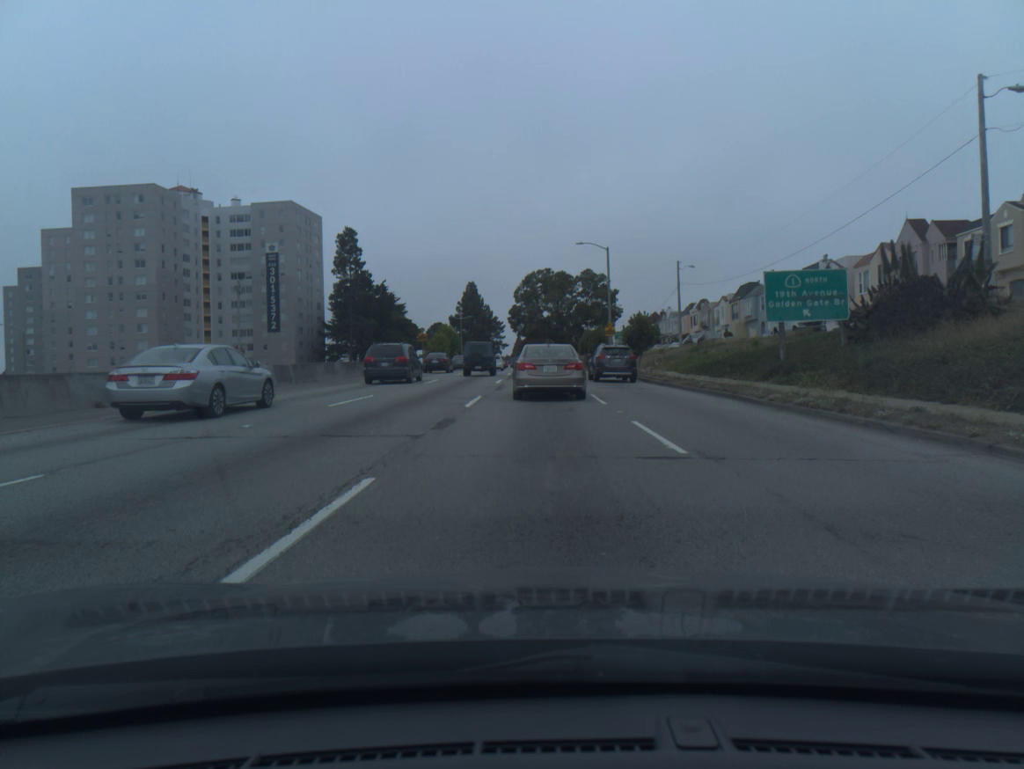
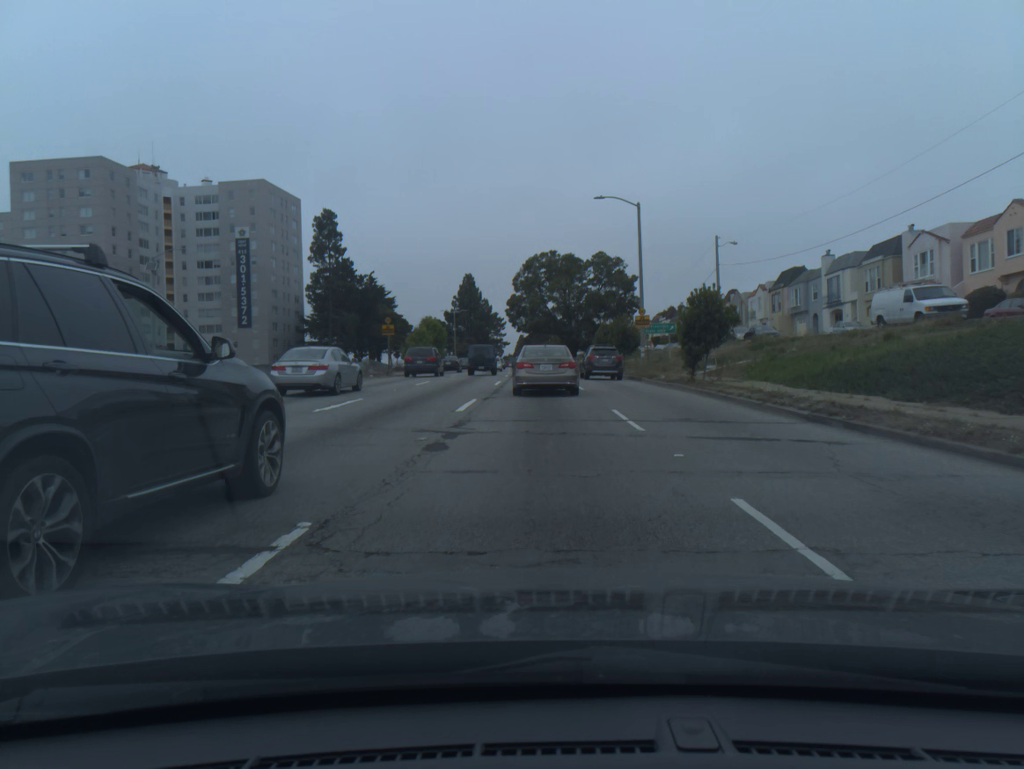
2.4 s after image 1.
(0.0, +16.5) m; 0°
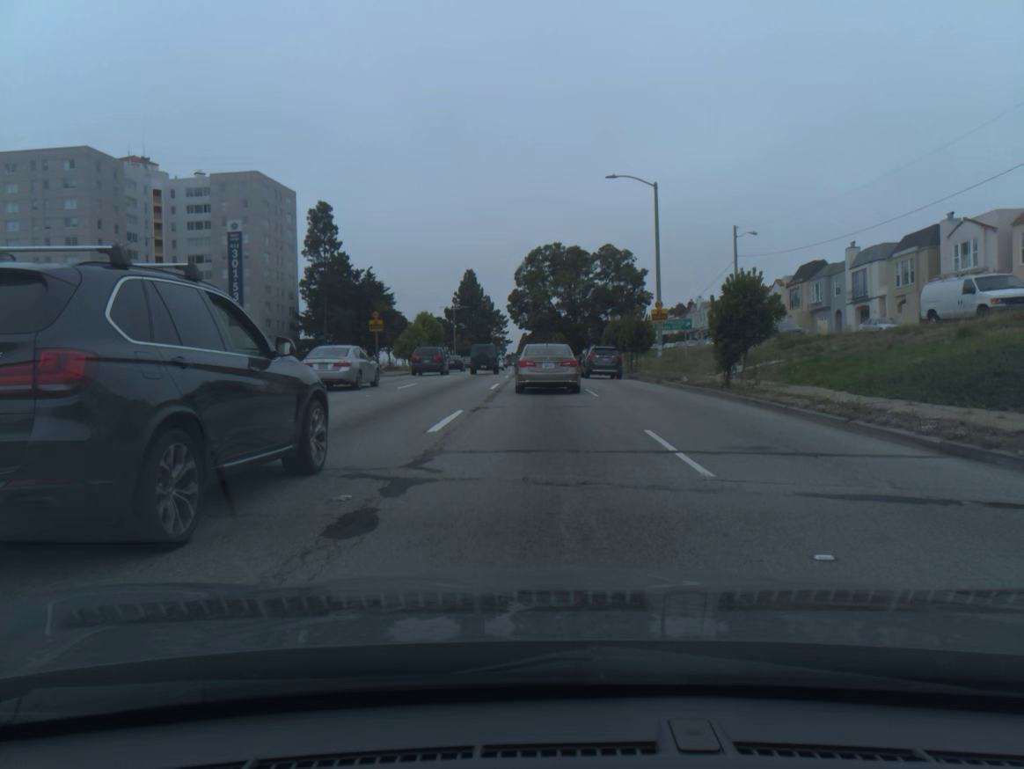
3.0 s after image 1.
(0.0, +4.5) m; 0°
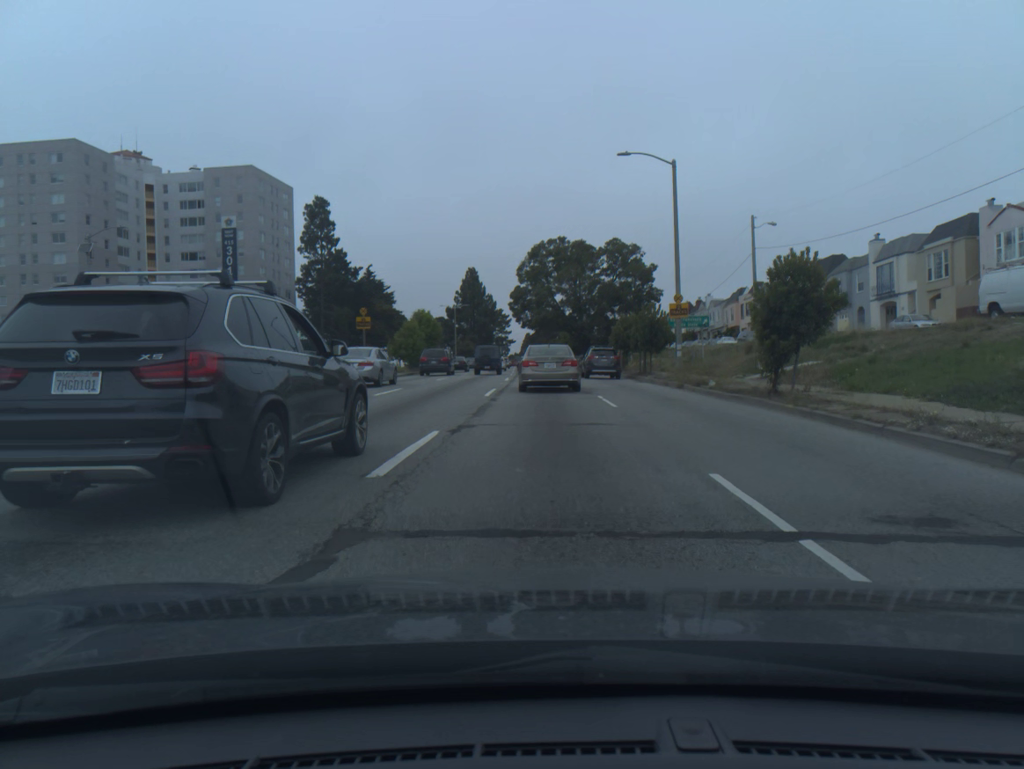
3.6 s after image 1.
(0.0, +4.3) m; 0°
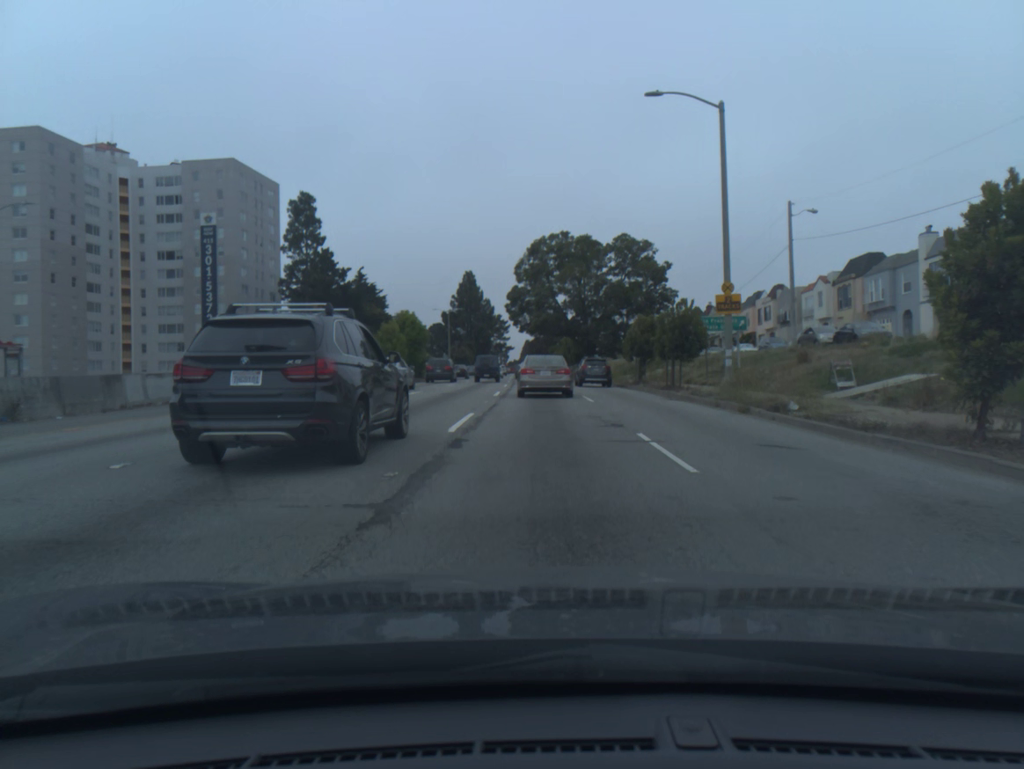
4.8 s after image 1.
(0.0, +8.7) m; 0°
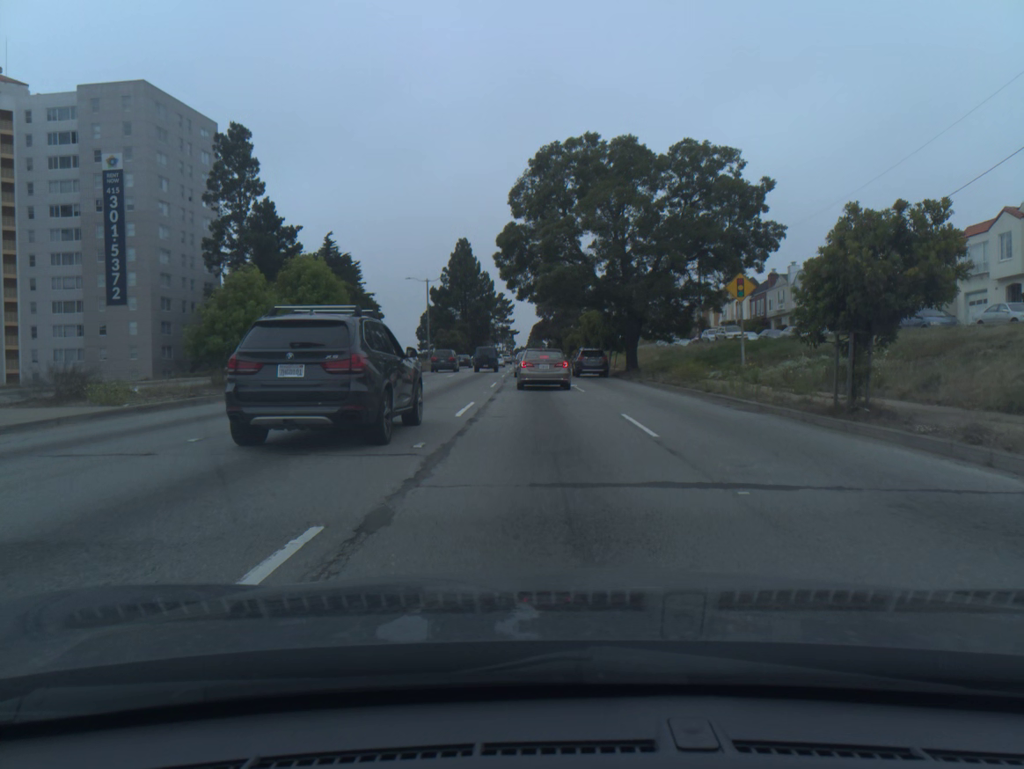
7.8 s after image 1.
(-0.1, +27.0) m; -1°
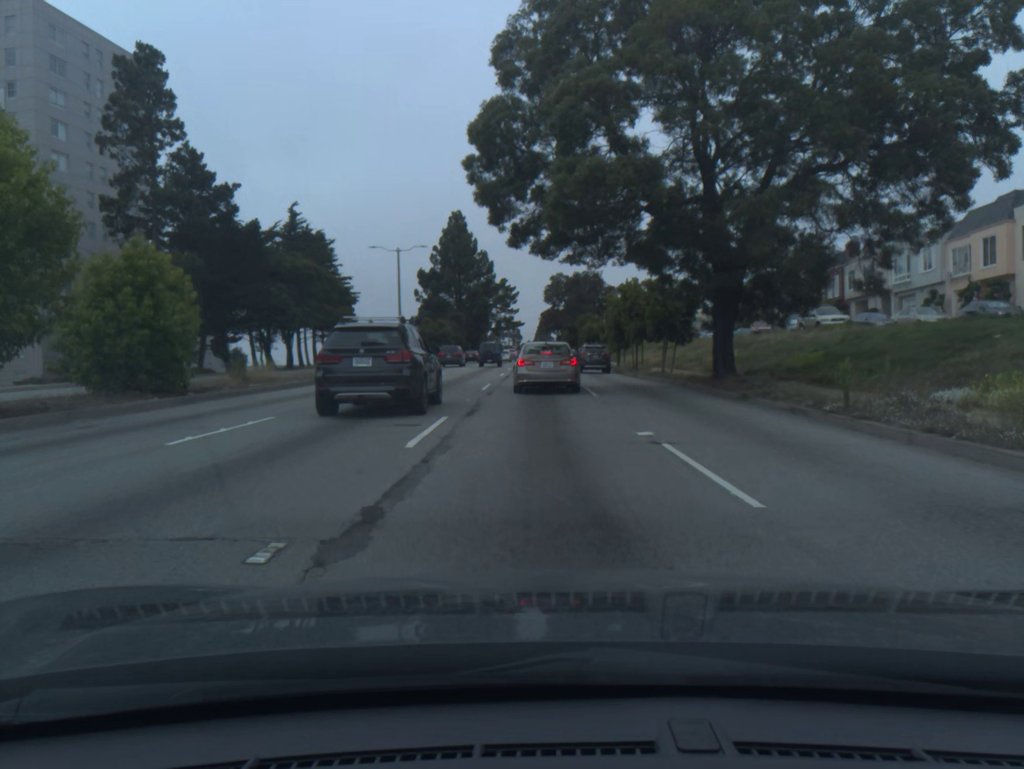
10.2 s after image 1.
(-0.1, +20.5) m; -1°
